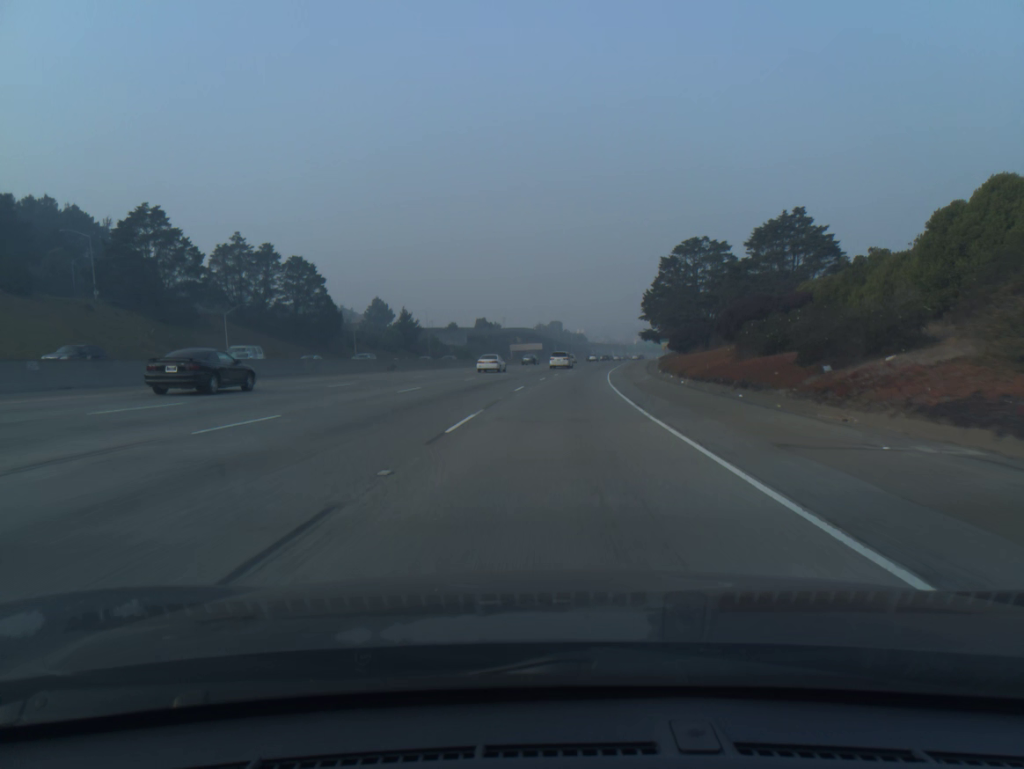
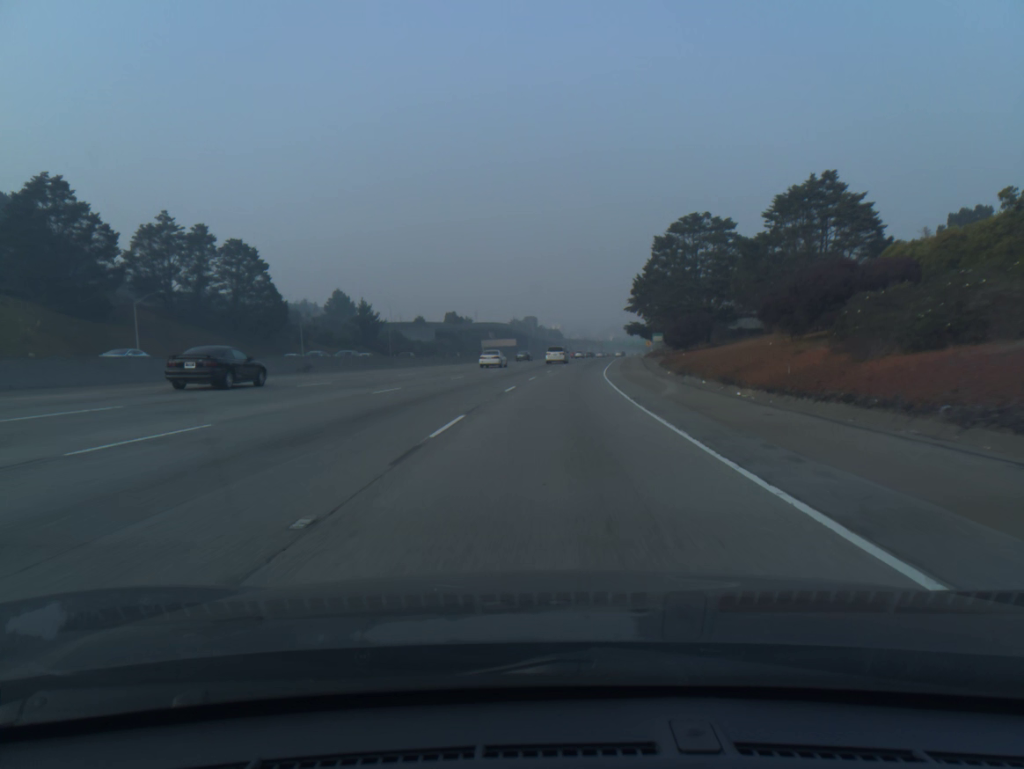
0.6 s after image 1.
(+0.3, +17.0) m; +2°
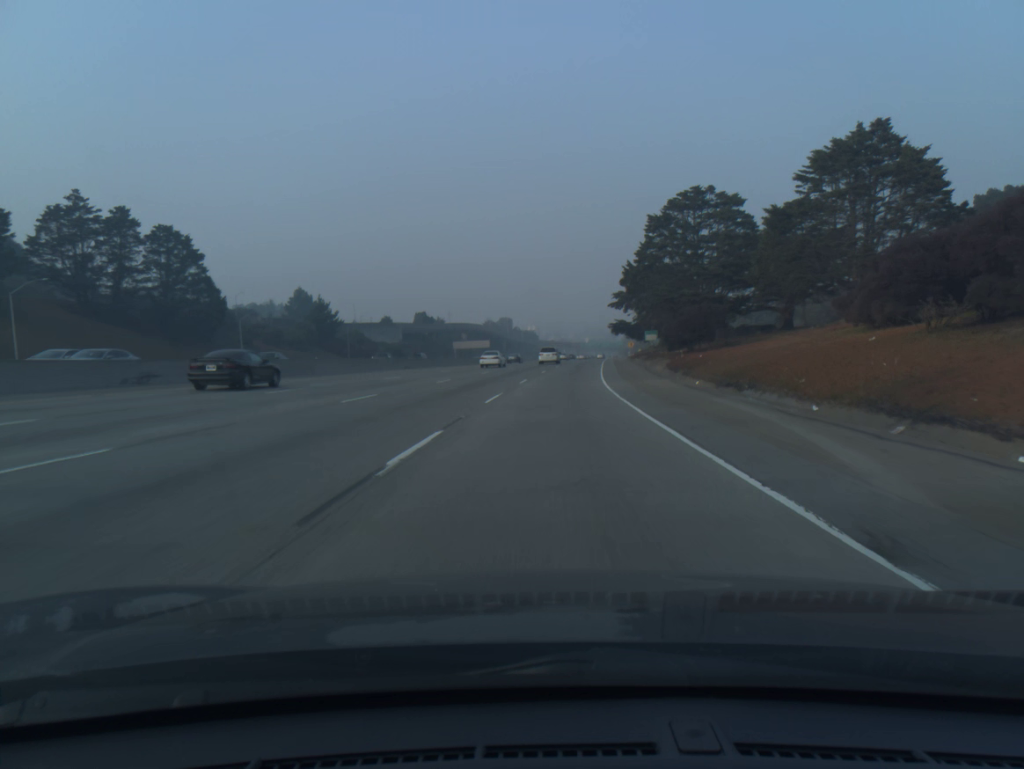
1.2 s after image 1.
(+0.3, +17.0) m; +2°
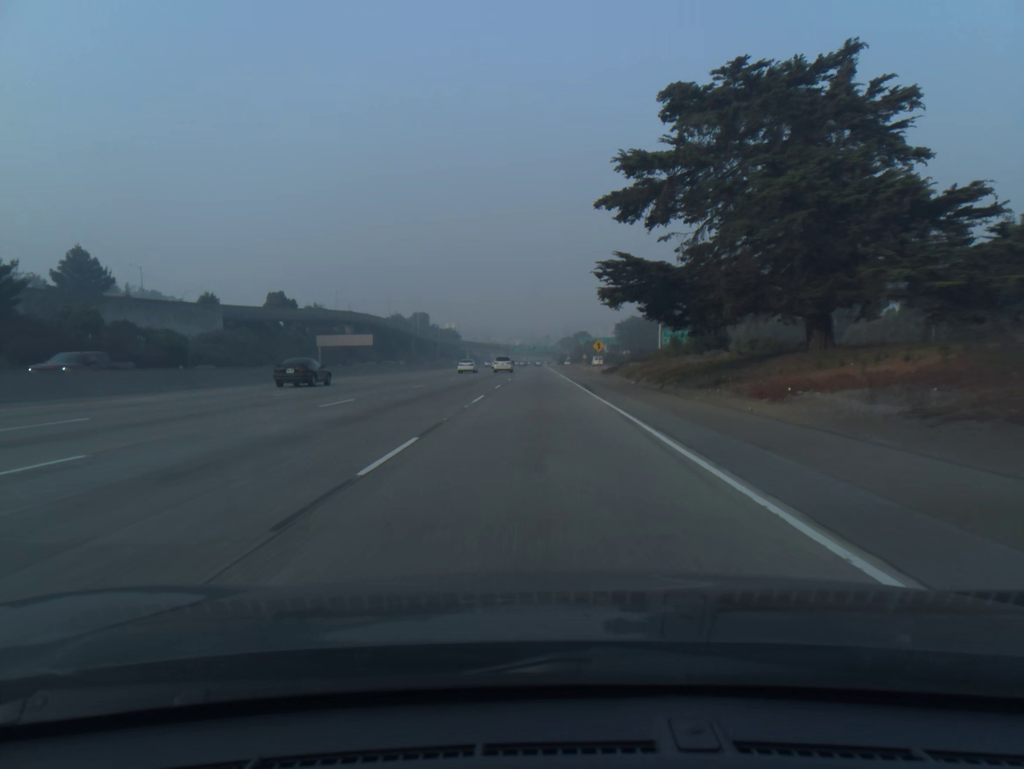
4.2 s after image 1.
(+4.8, +84.8) m; +5°
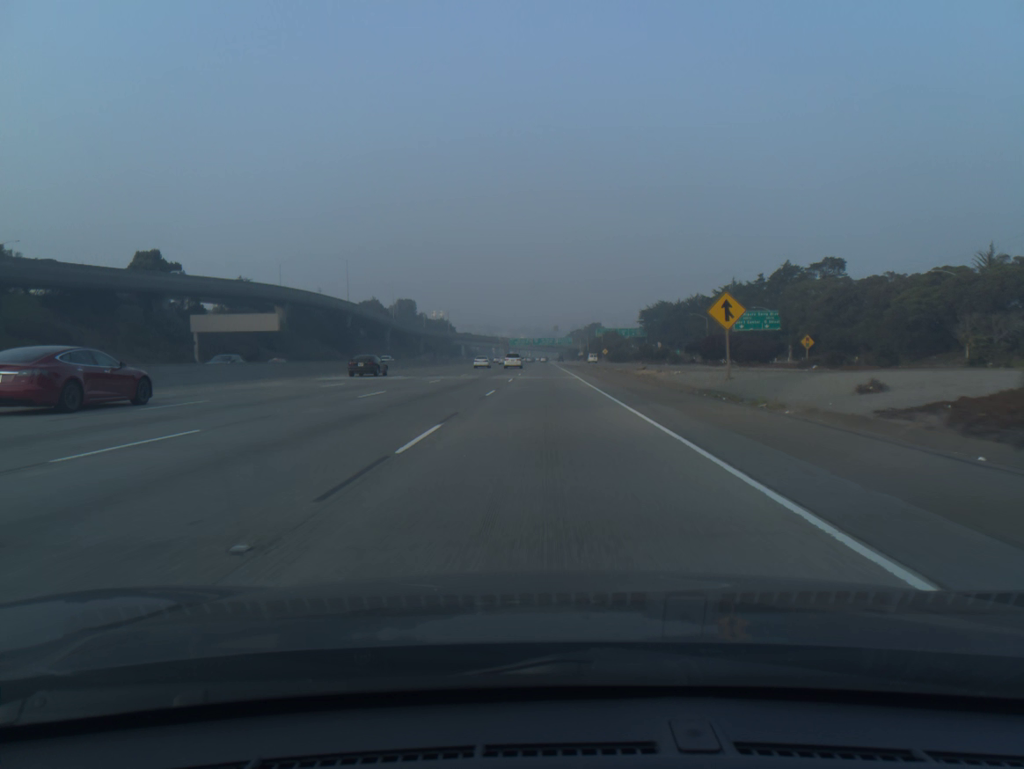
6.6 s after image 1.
(-0.2, +68.0) m; 0°
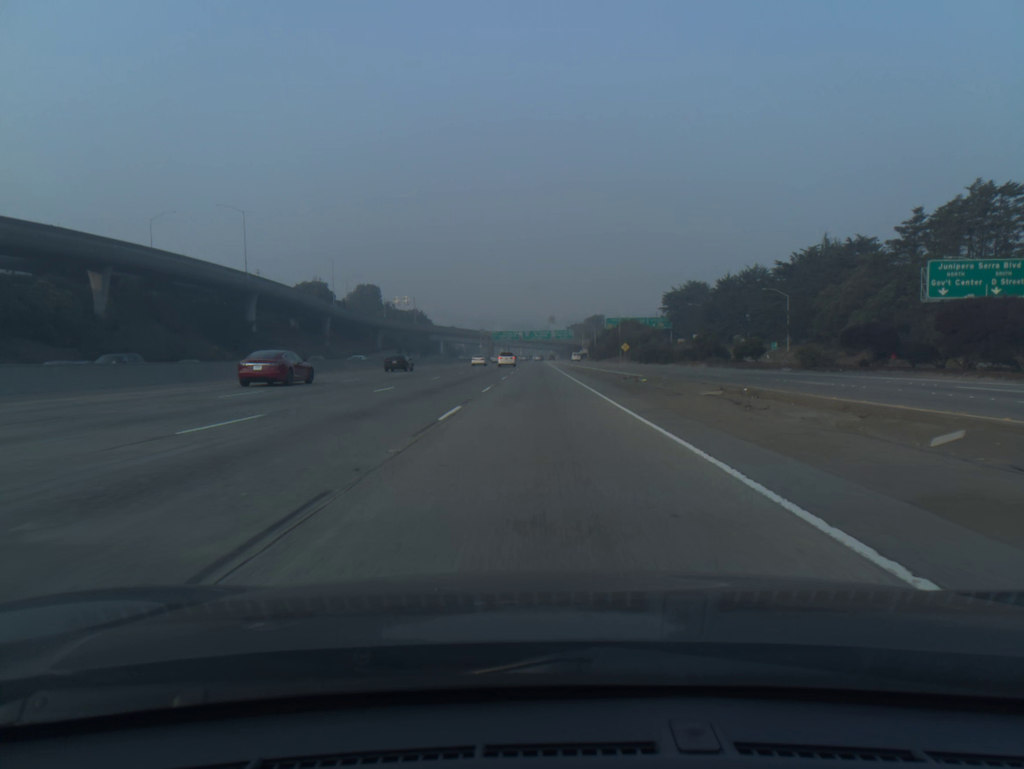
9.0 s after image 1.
(+0.3, +68.0) m; +1°
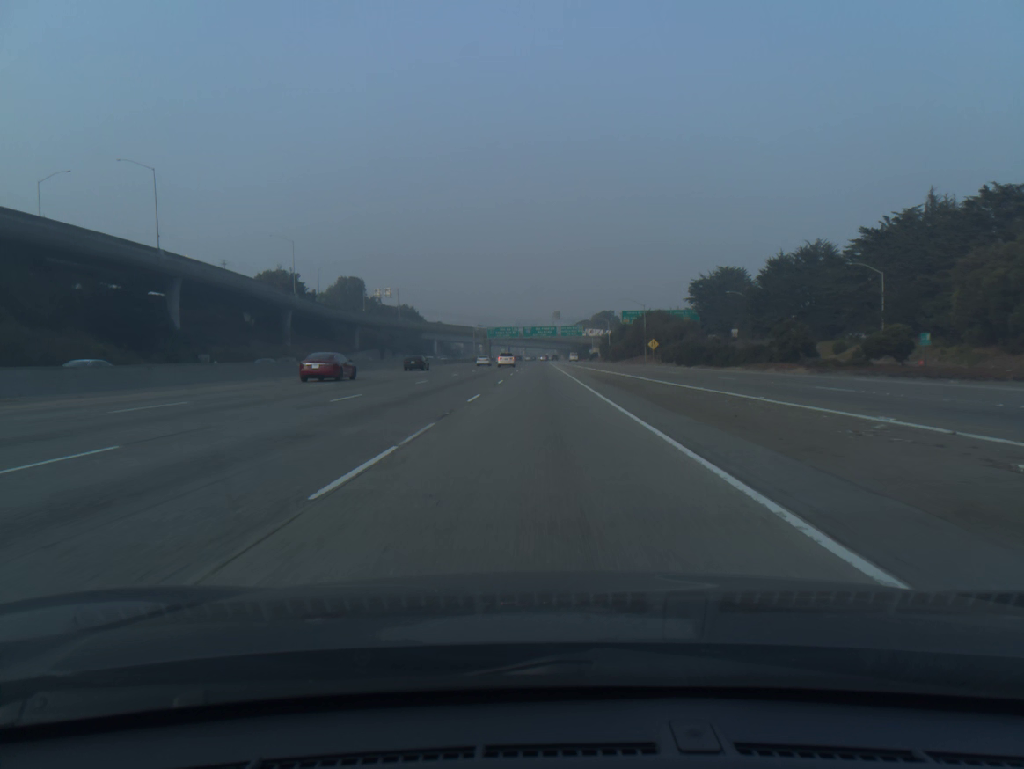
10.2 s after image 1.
(-0.1, +34.0) m; 0°
